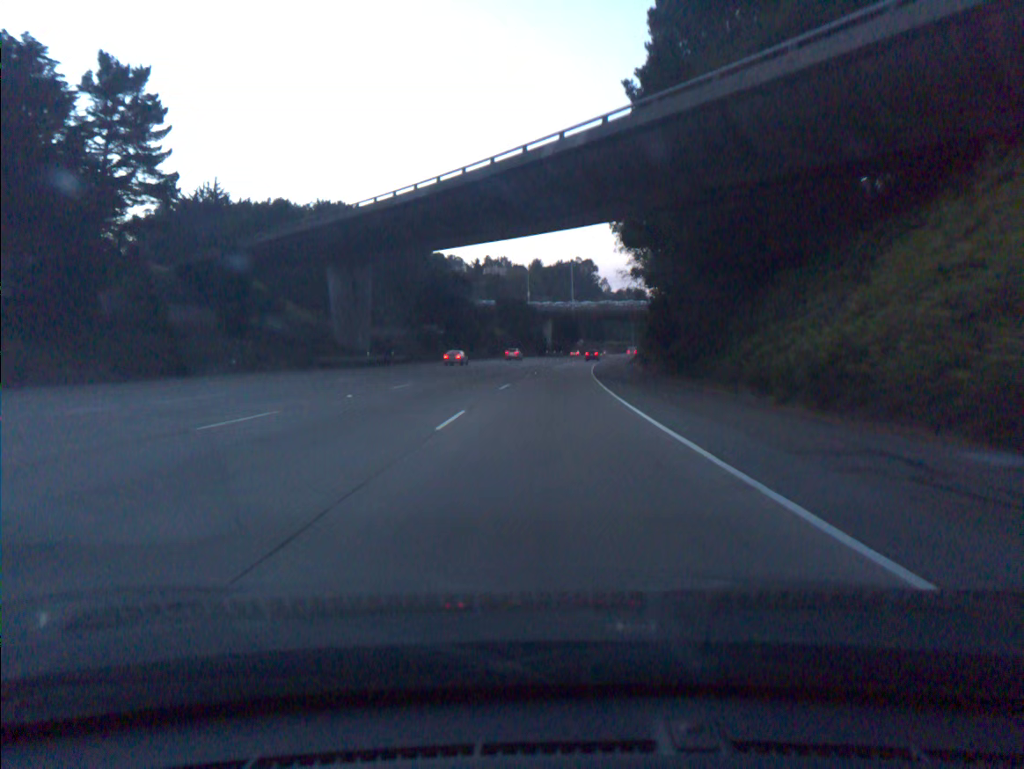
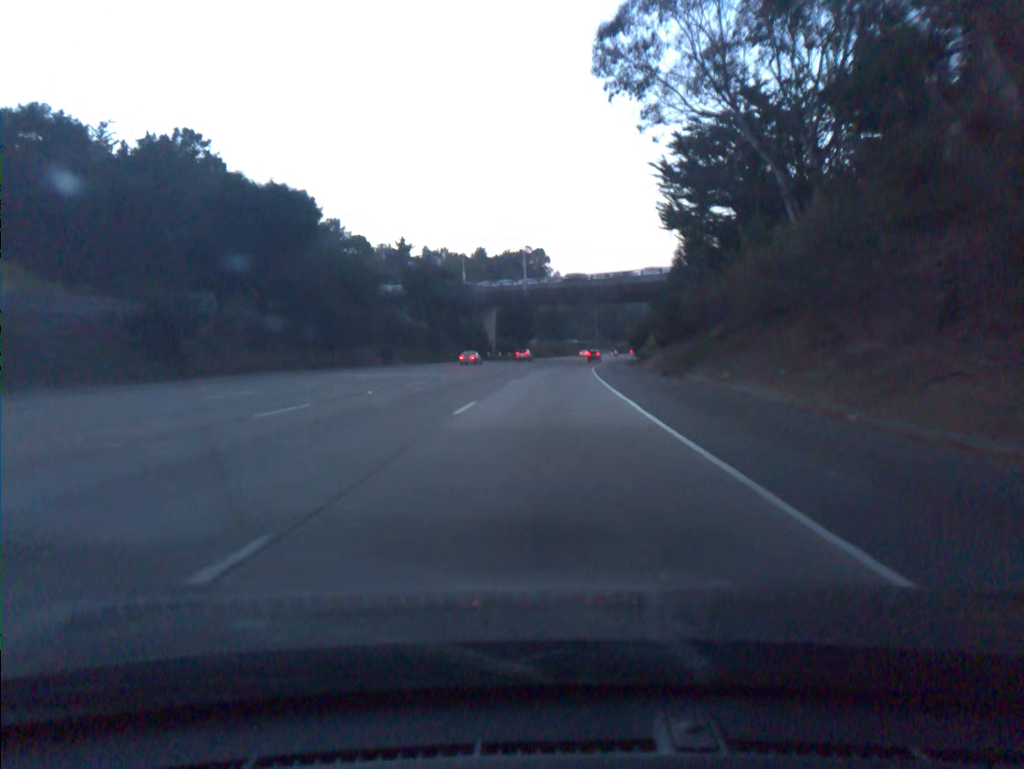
(+1.8, +55.3) m; +4°
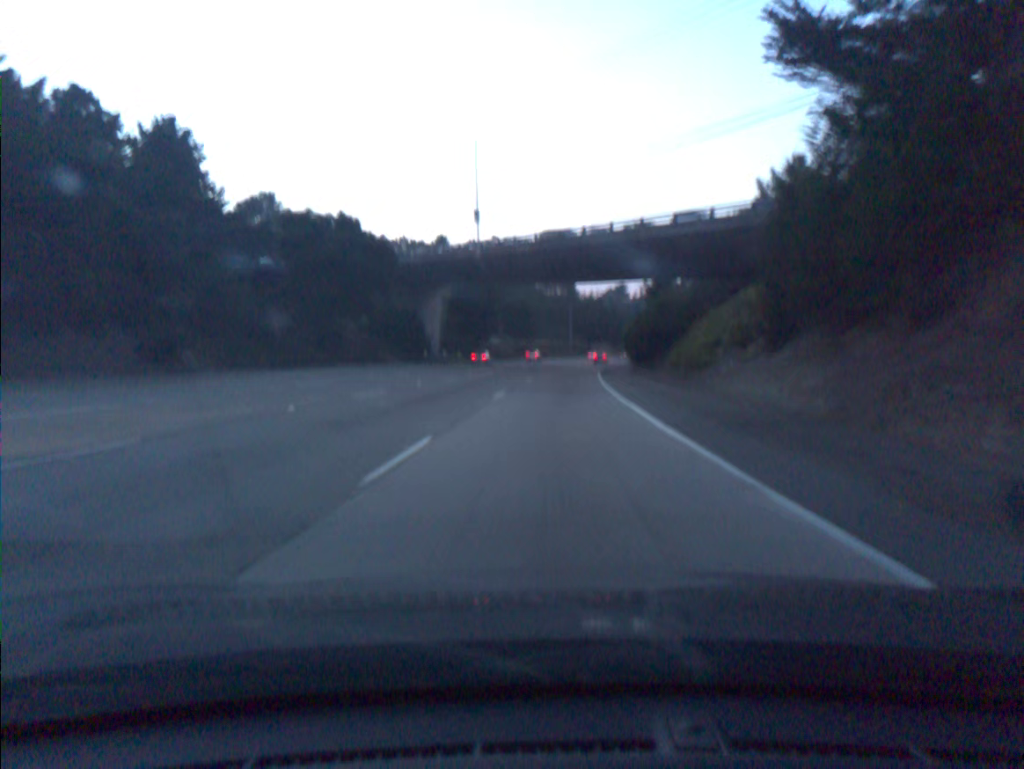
(+0.7, +36.8) m; +2°
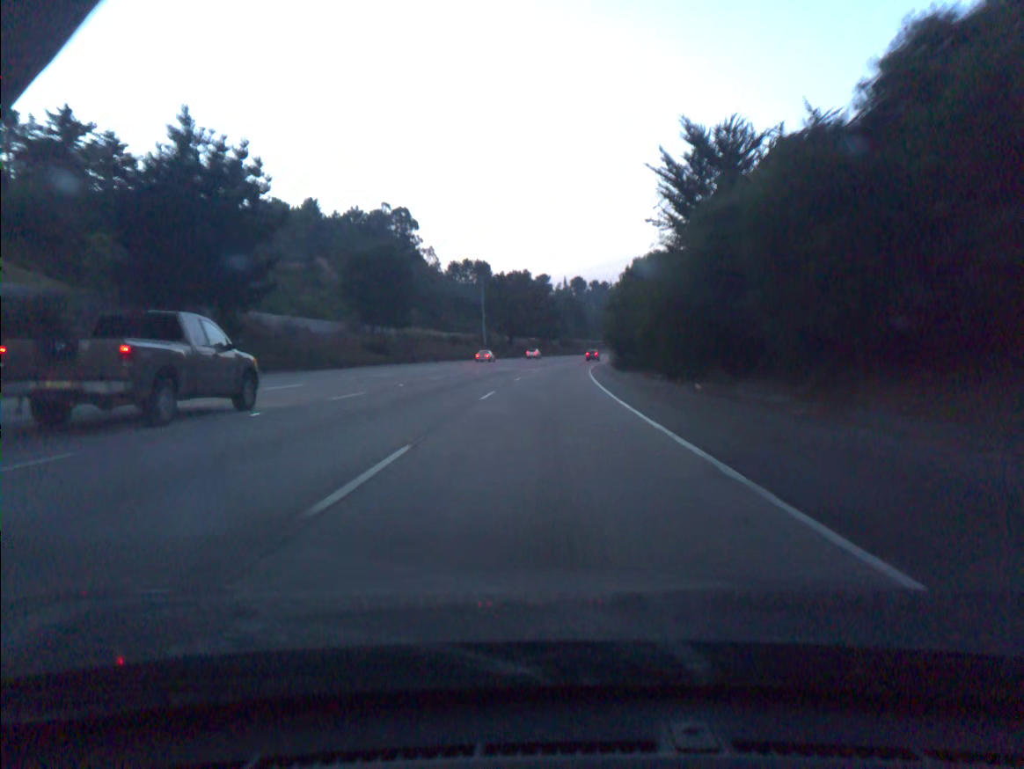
(+3.8, +73.7) m; +6°
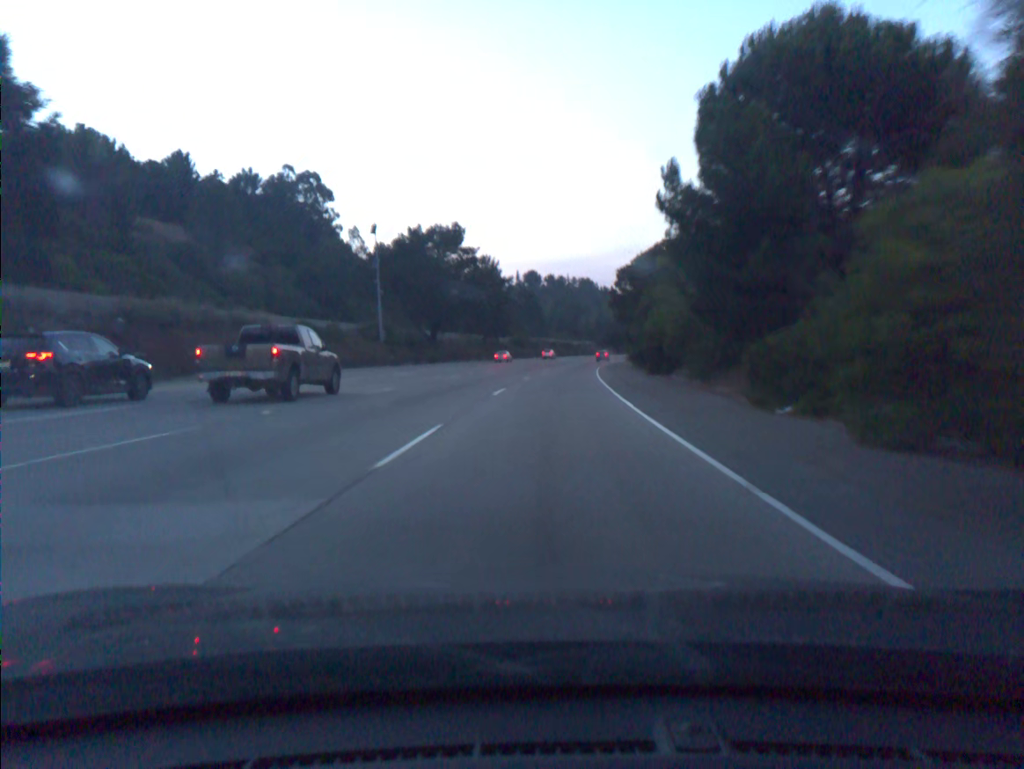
(+1.7, +55.4) m; +4°
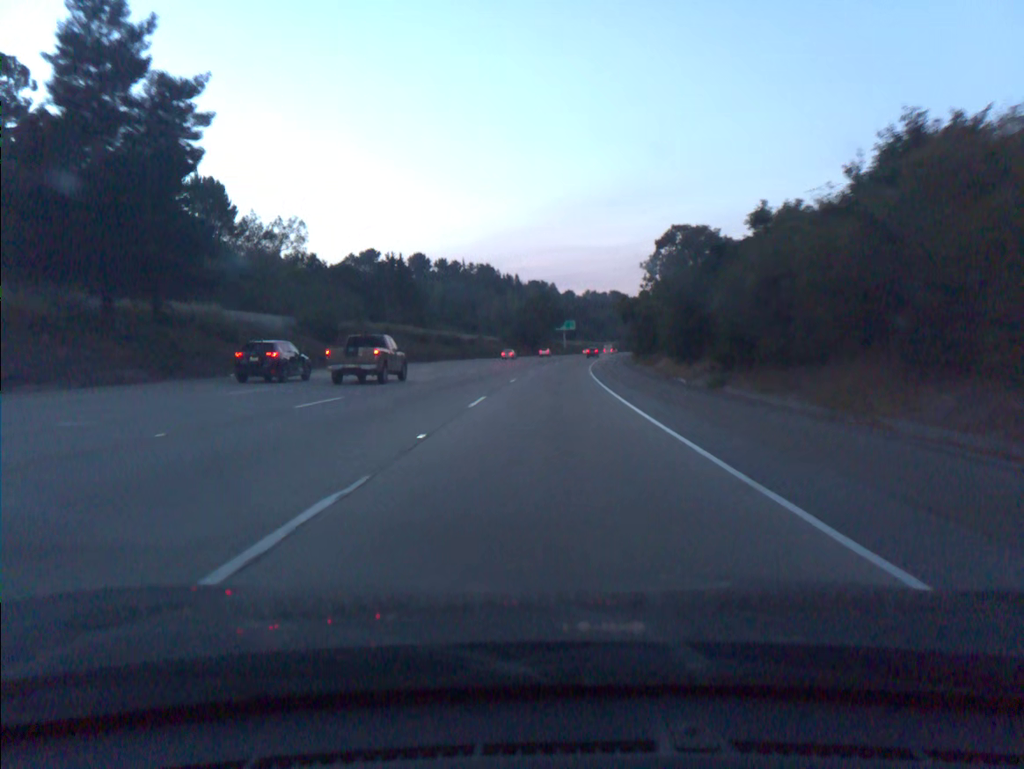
(+5.7, +92.2) m; +7°
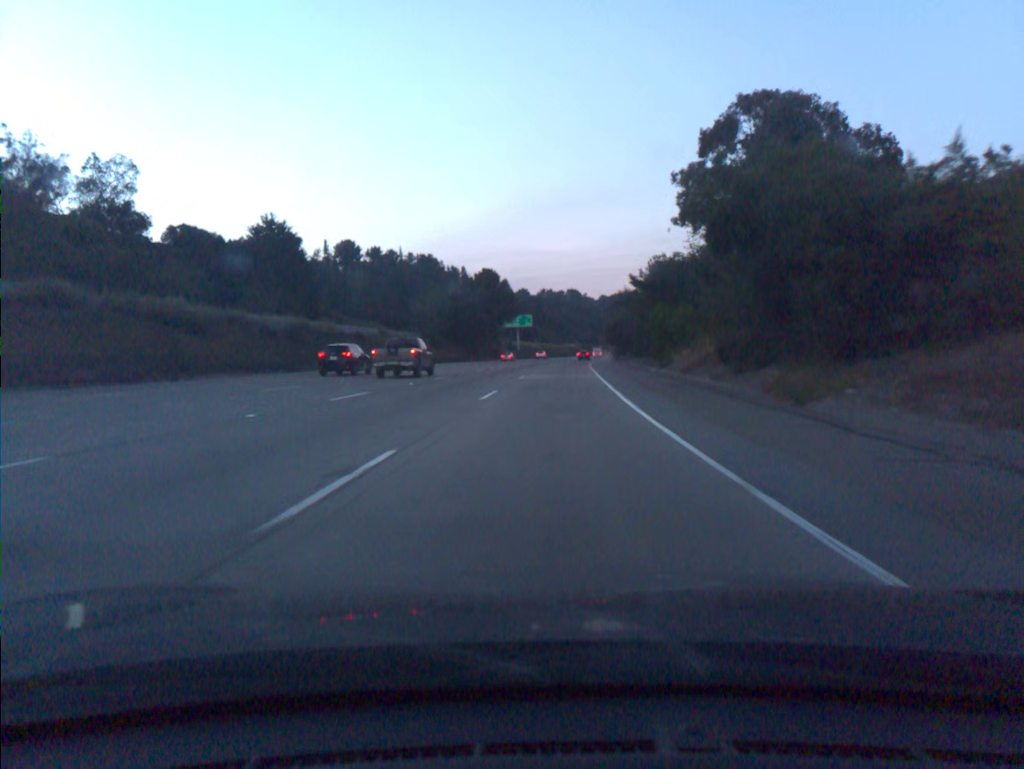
(+1.7, +55.4) m; +3°
